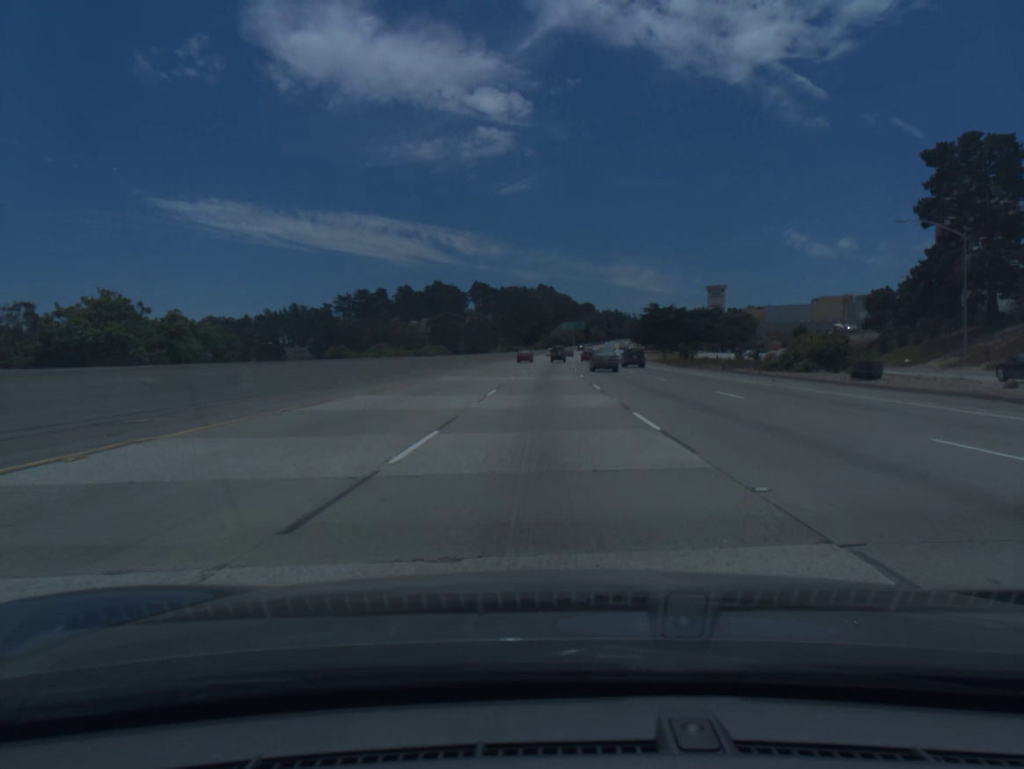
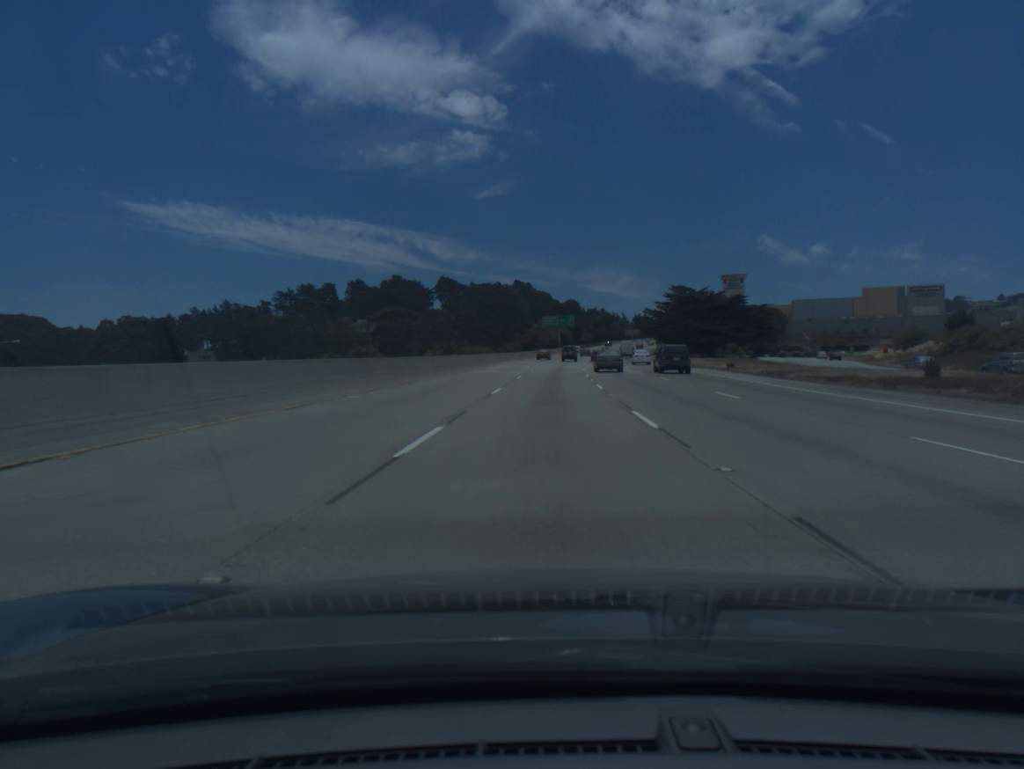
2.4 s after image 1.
(+1.1, +72.8) m; +2°
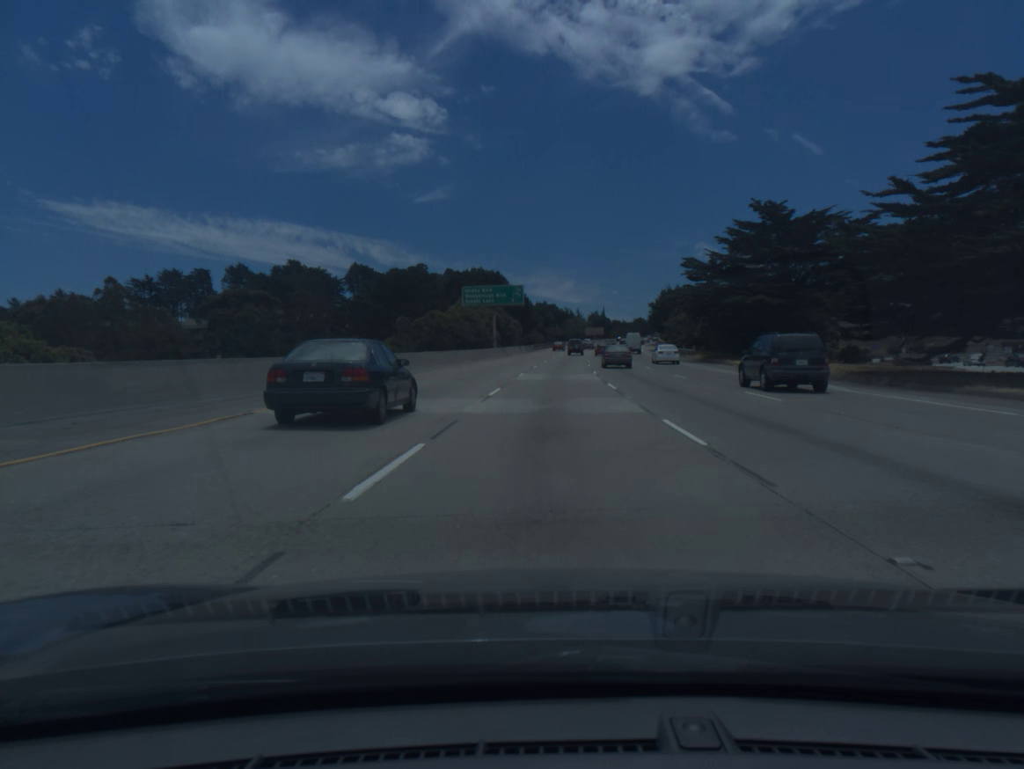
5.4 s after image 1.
(+2.9, +91.1) m; +4°
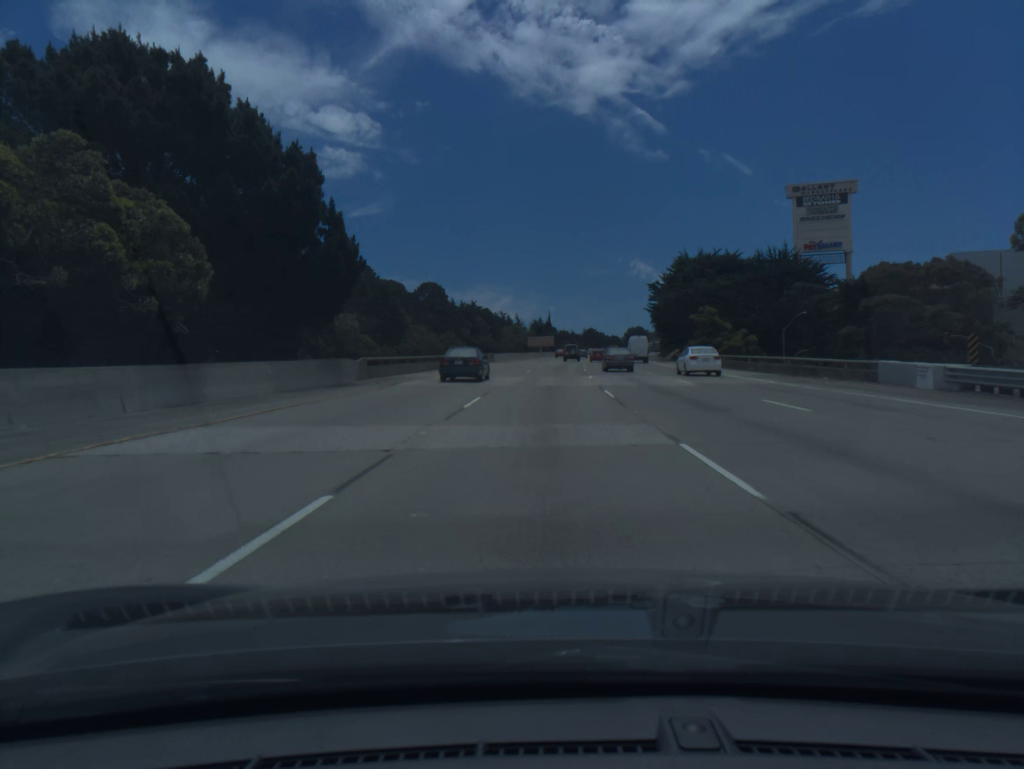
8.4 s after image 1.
(+3.9, +91.1) m; +5°
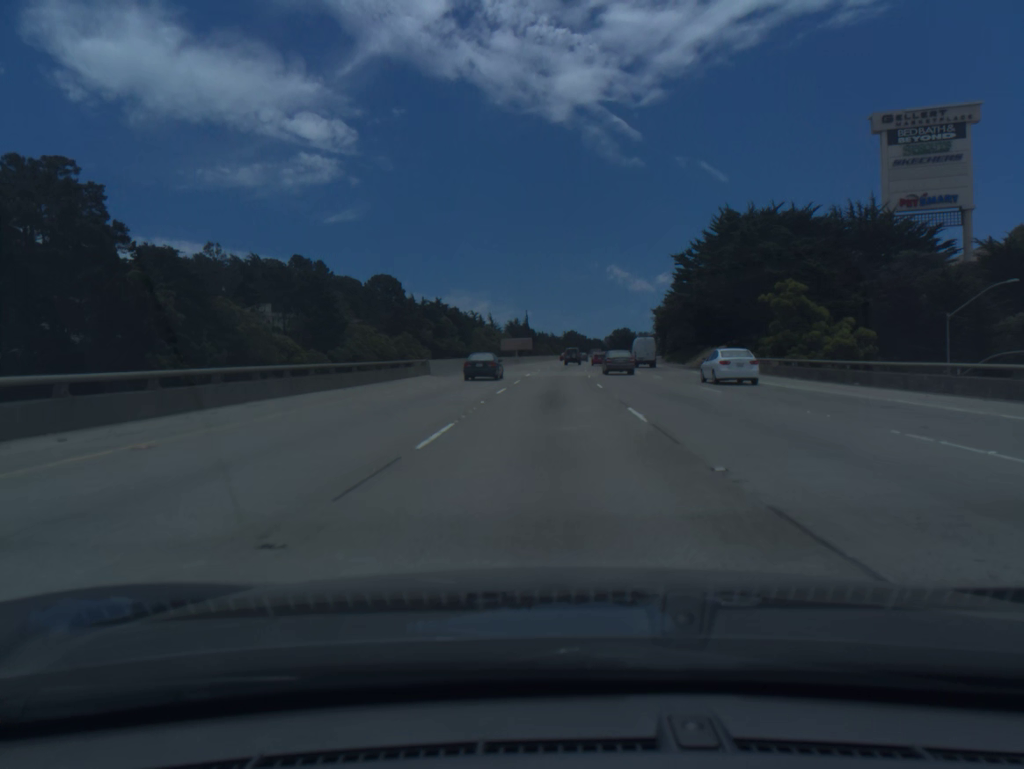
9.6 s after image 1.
(+0.5, +36.4) m; +2°
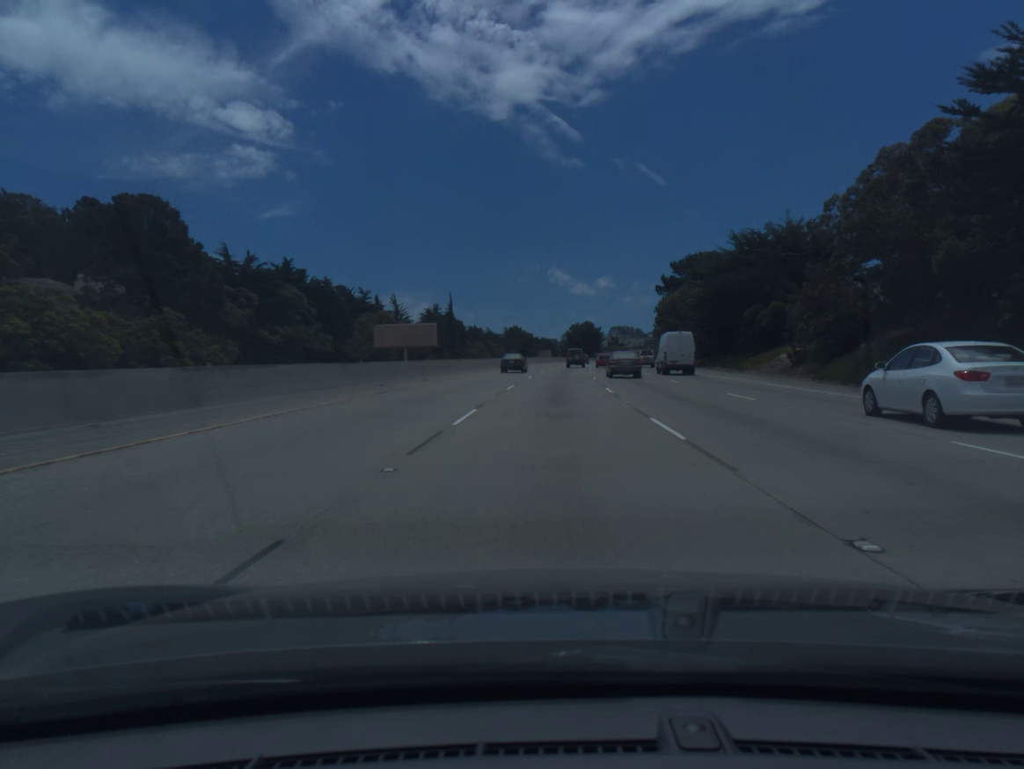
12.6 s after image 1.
(+3.3, +90.5) m; +4°
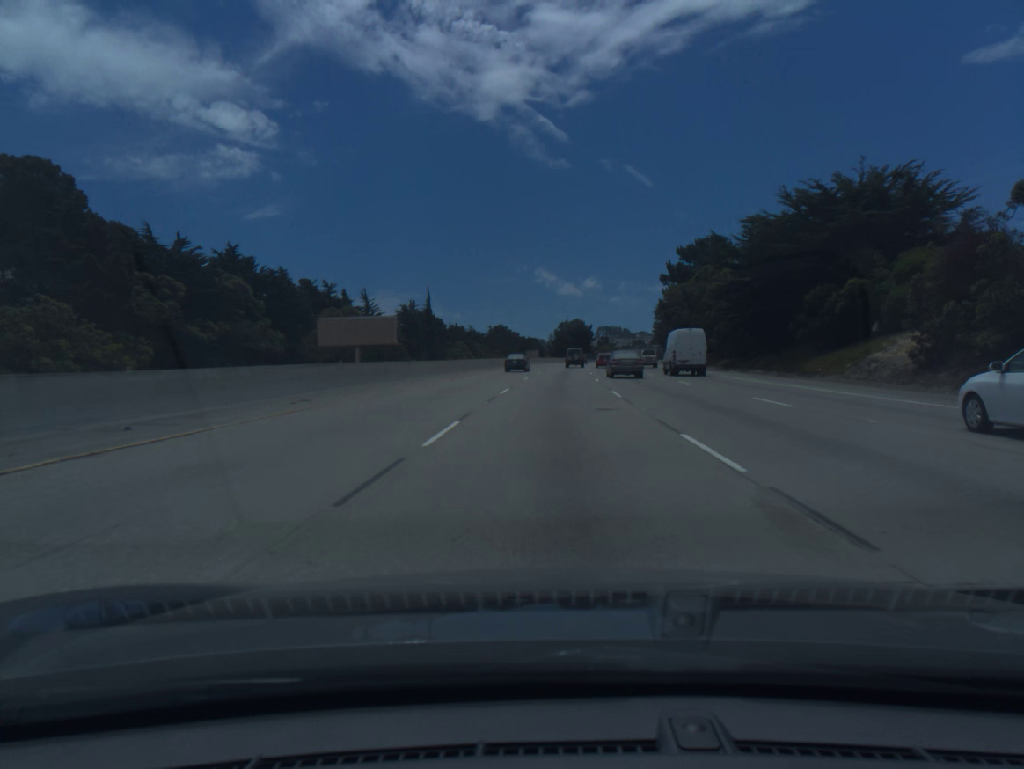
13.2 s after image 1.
(+0.2, +18.1) m; +1°
